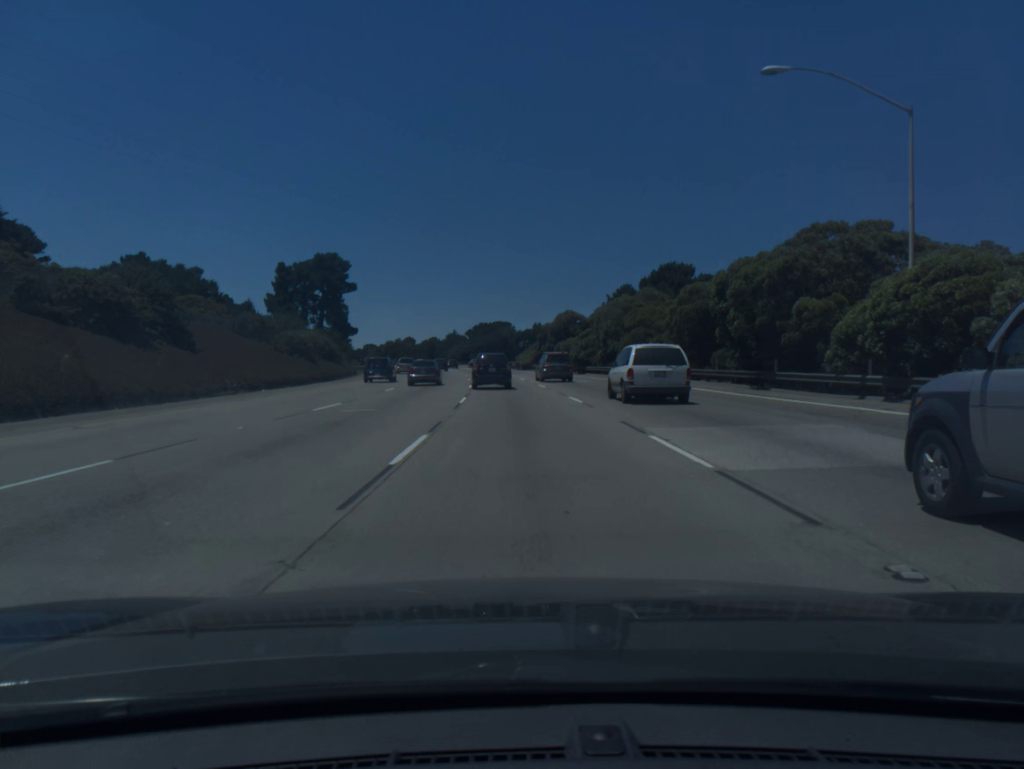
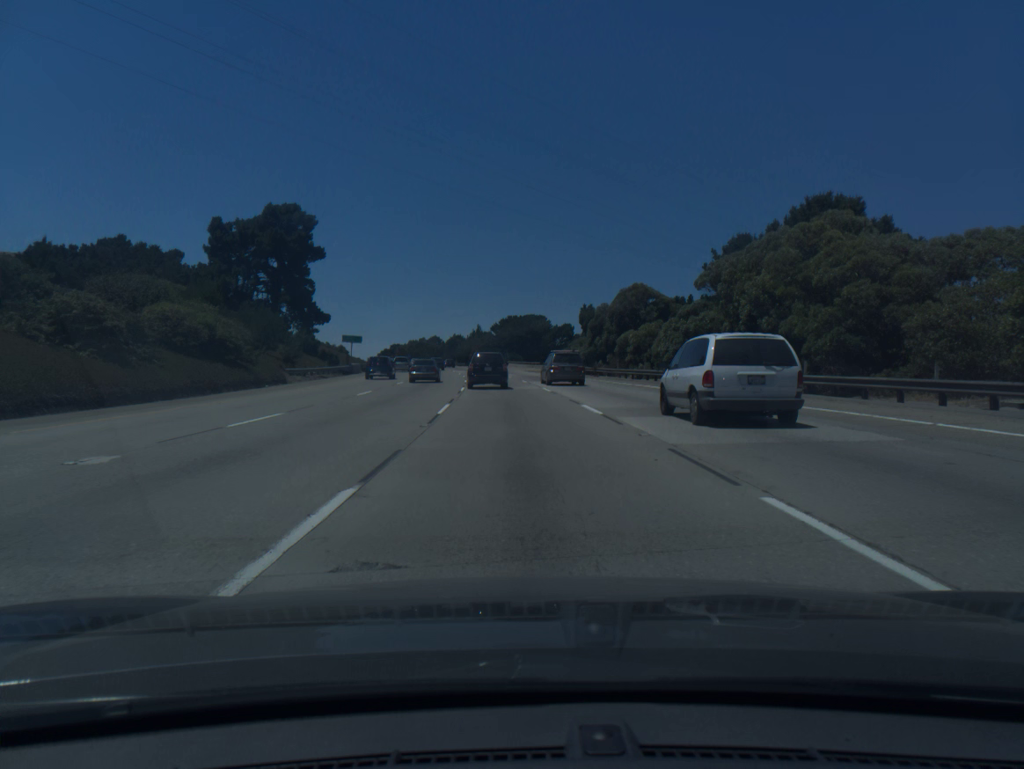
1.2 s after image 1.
(-0.7, +35.1) m; -2°
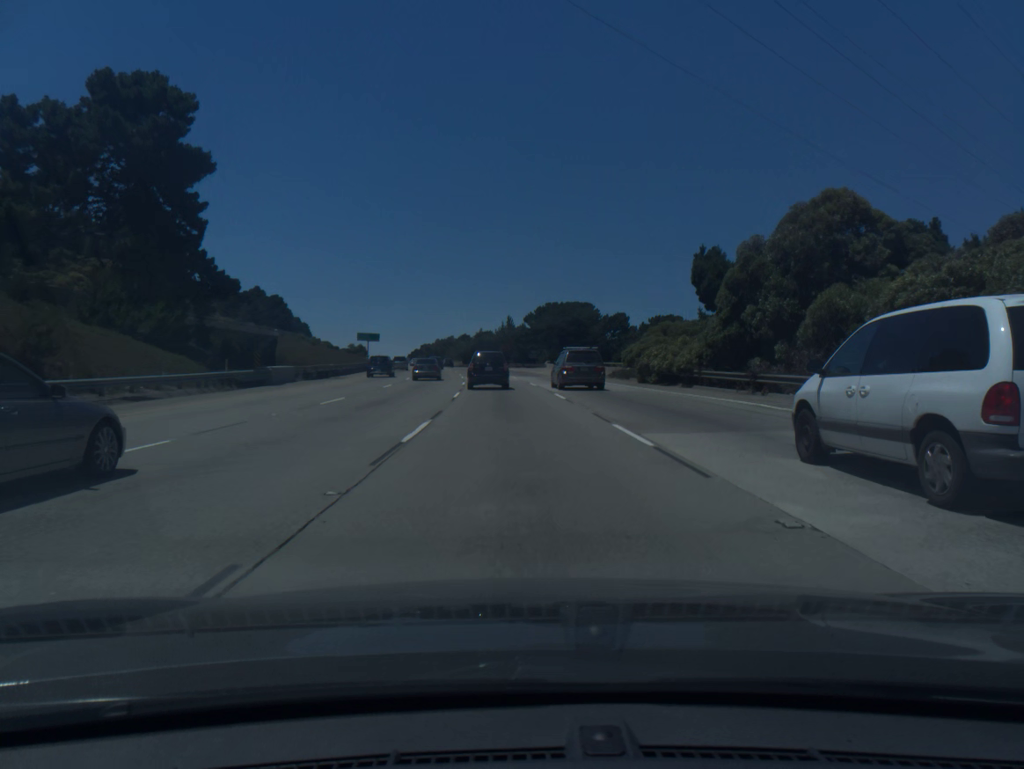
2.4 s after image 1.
(-0.8, +35.5) m; -3°
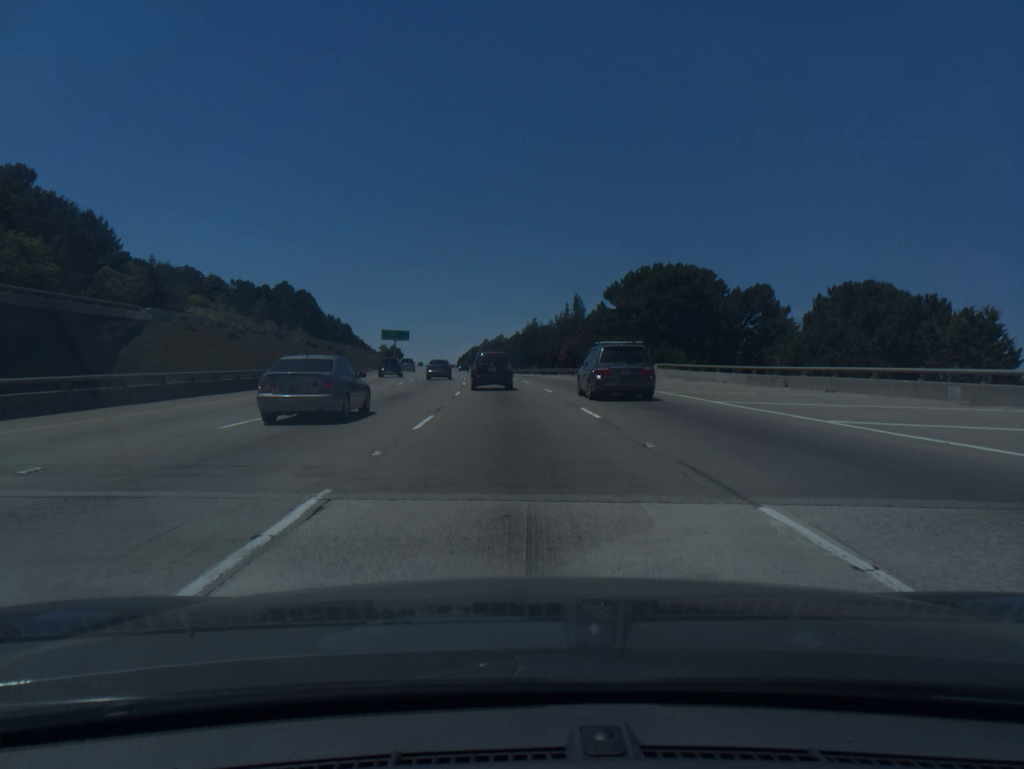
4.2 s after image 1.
(-1.9, +52.5) m; -4°
